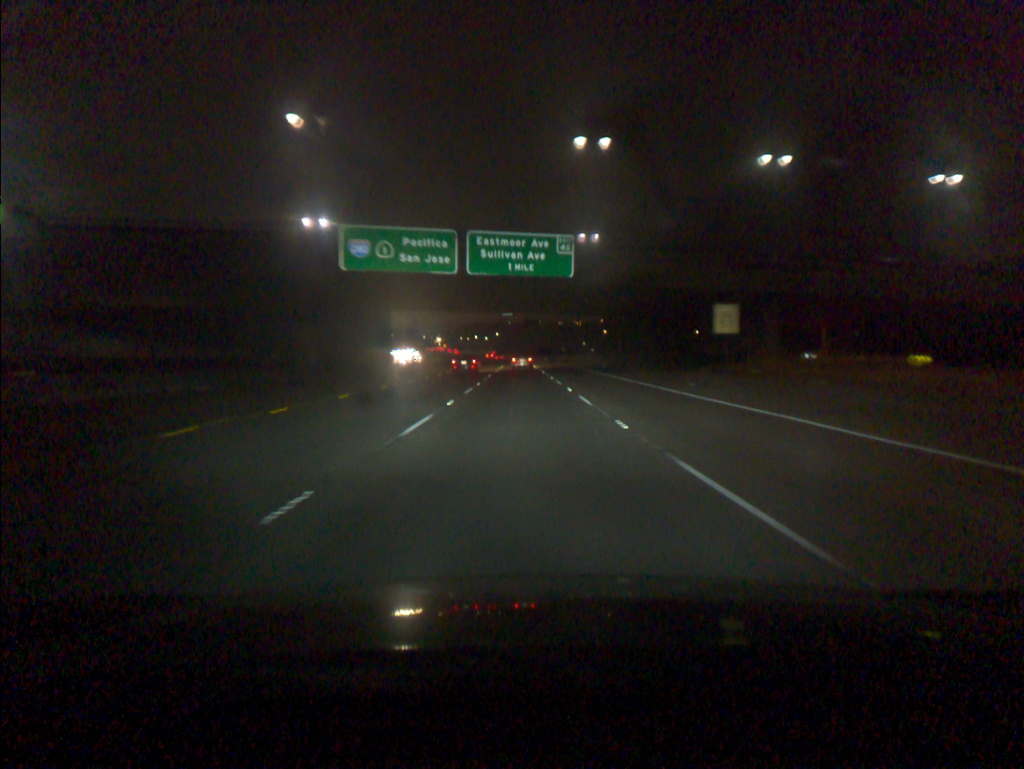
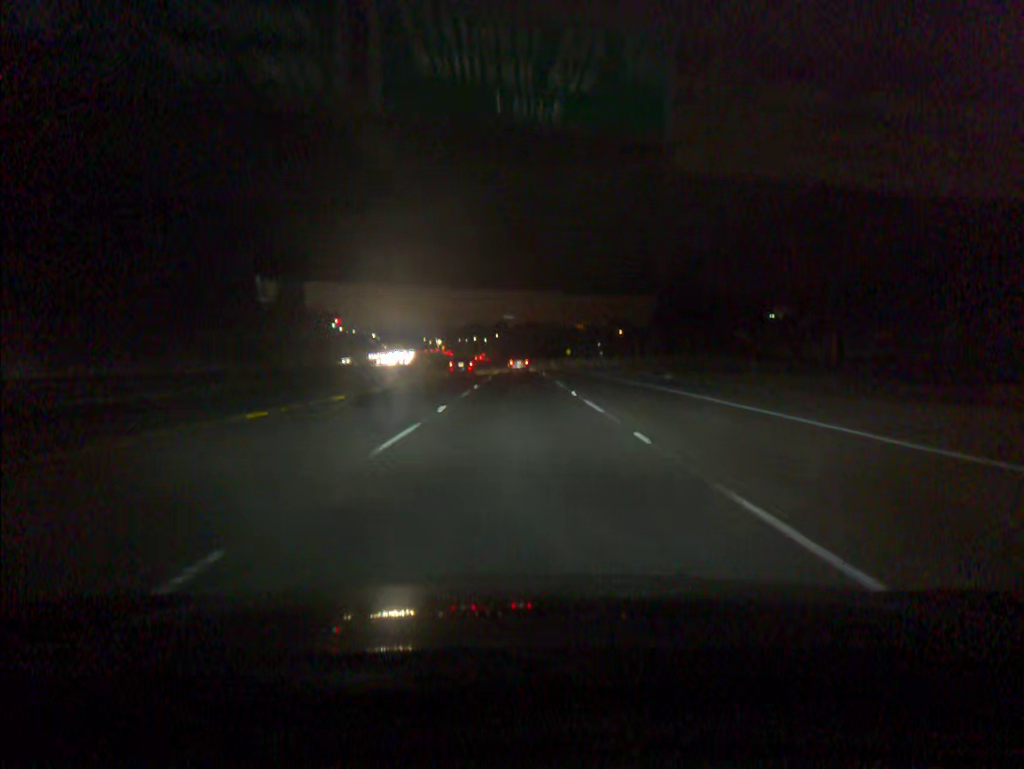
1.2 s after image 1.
(0.0, +31.2) m; 0°
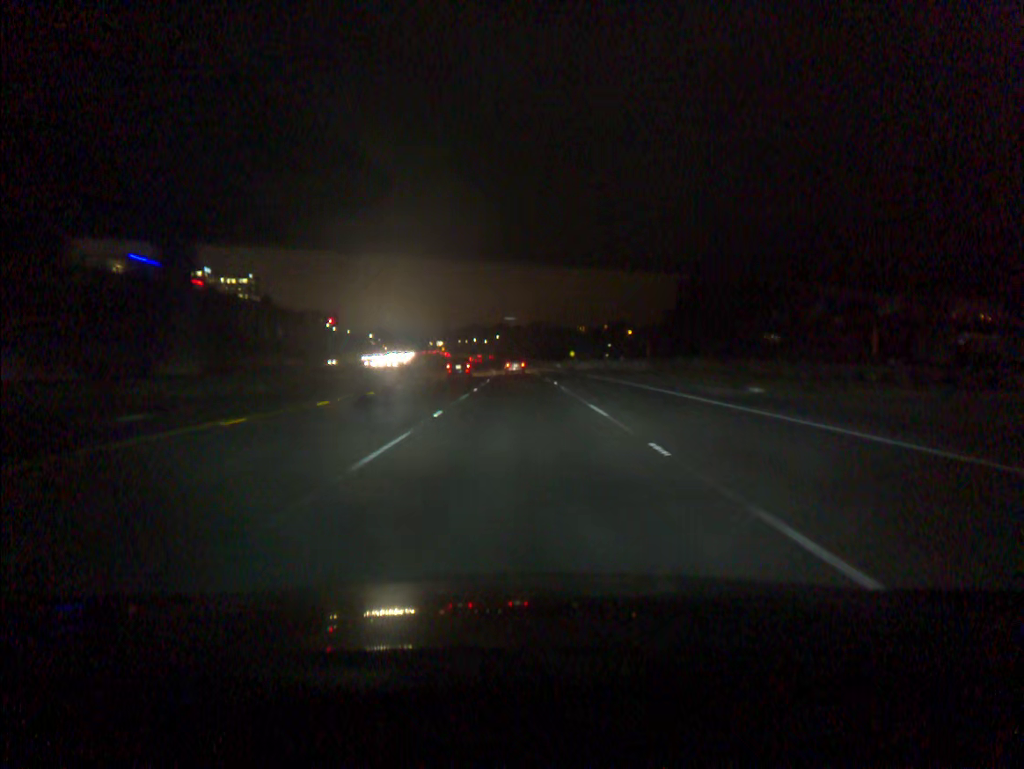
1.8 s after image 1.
(0.0, +15.8) m; 0°
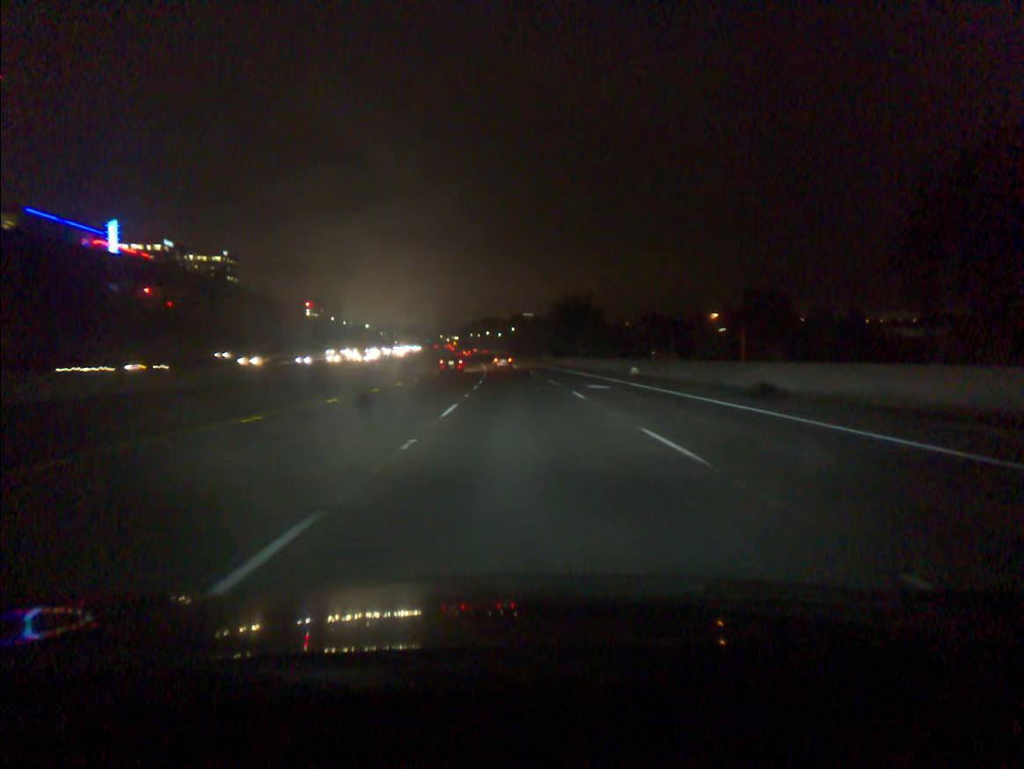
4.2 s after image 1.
(-0.4, +64.6) m; -1°
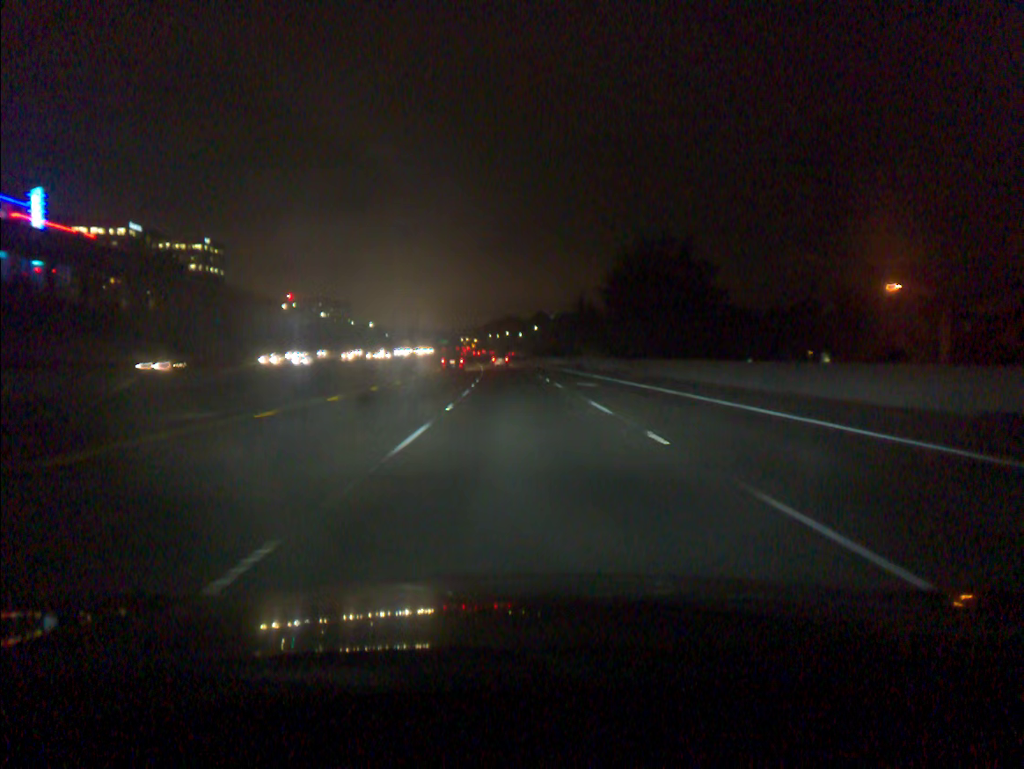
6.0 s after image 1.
(-0.7, +50.1) m; -2°
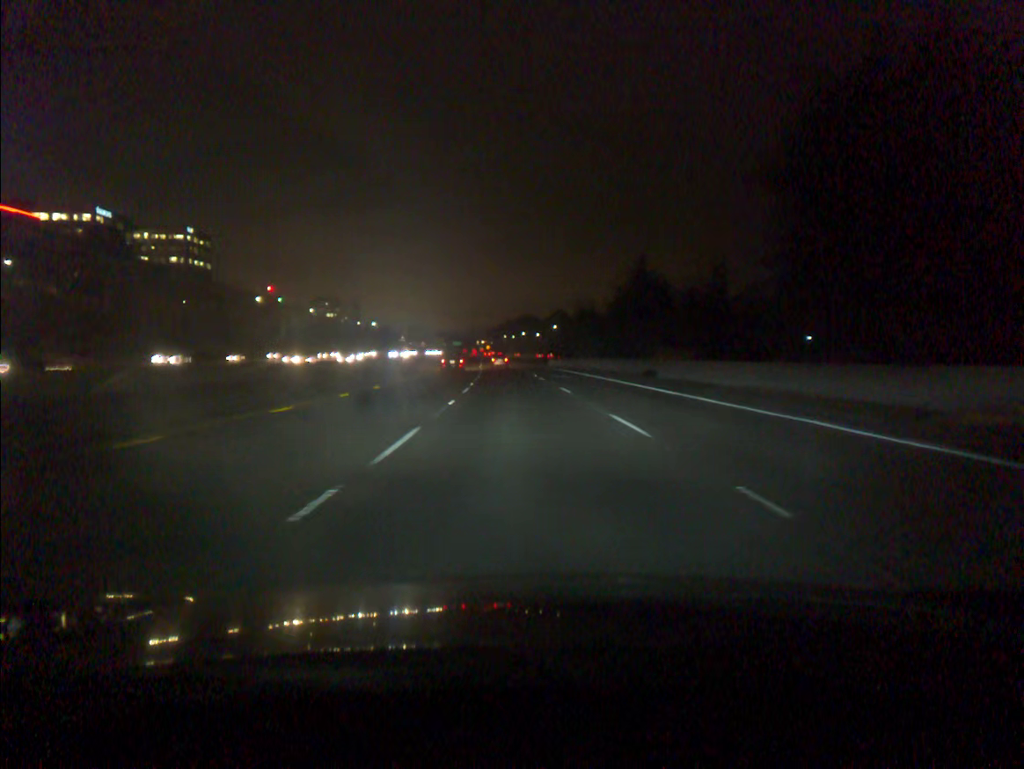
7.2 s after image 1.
(-0.3, +34.1) m; -1°
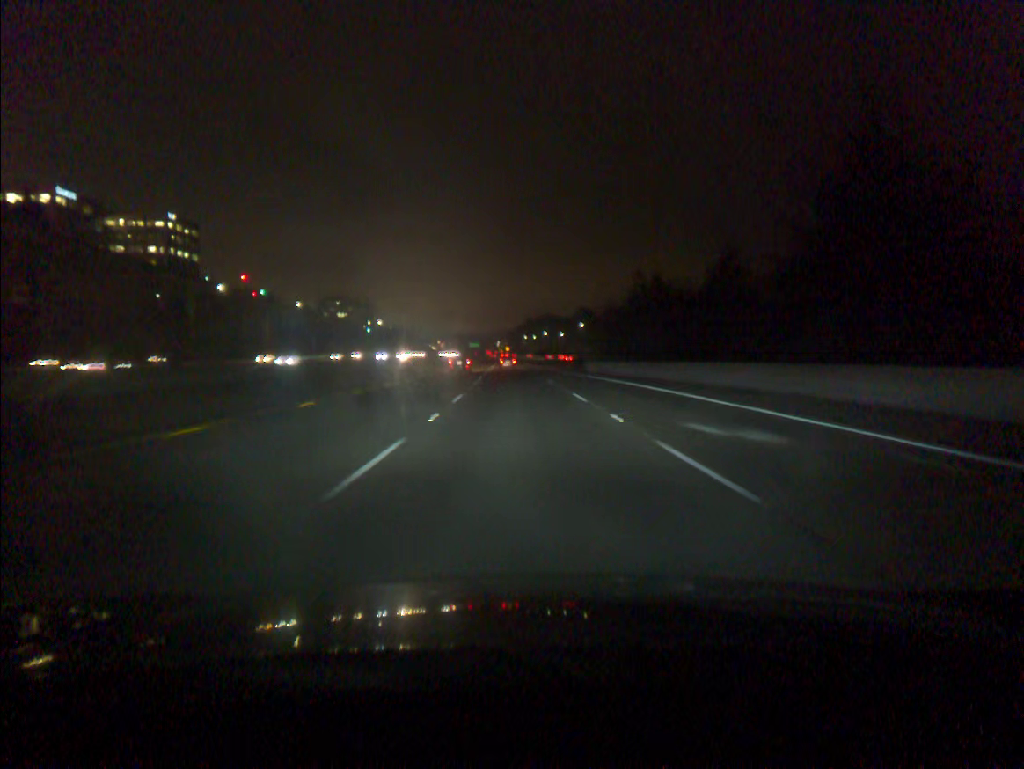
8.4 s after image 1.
(-0.5, +34.6) m; -1°
